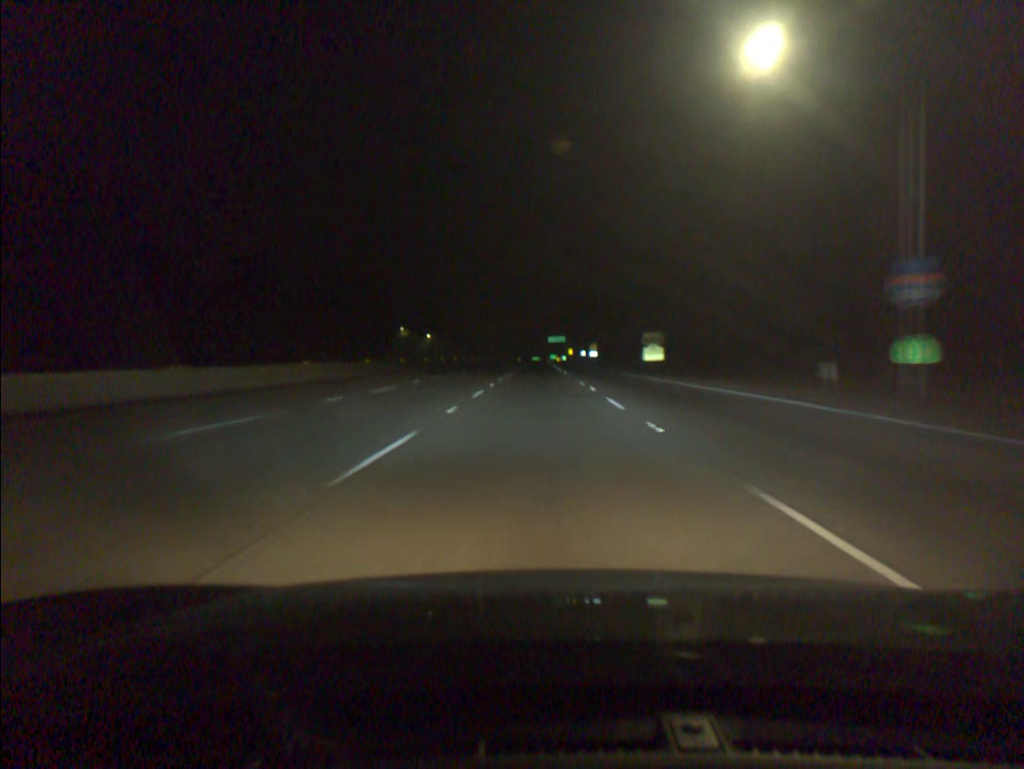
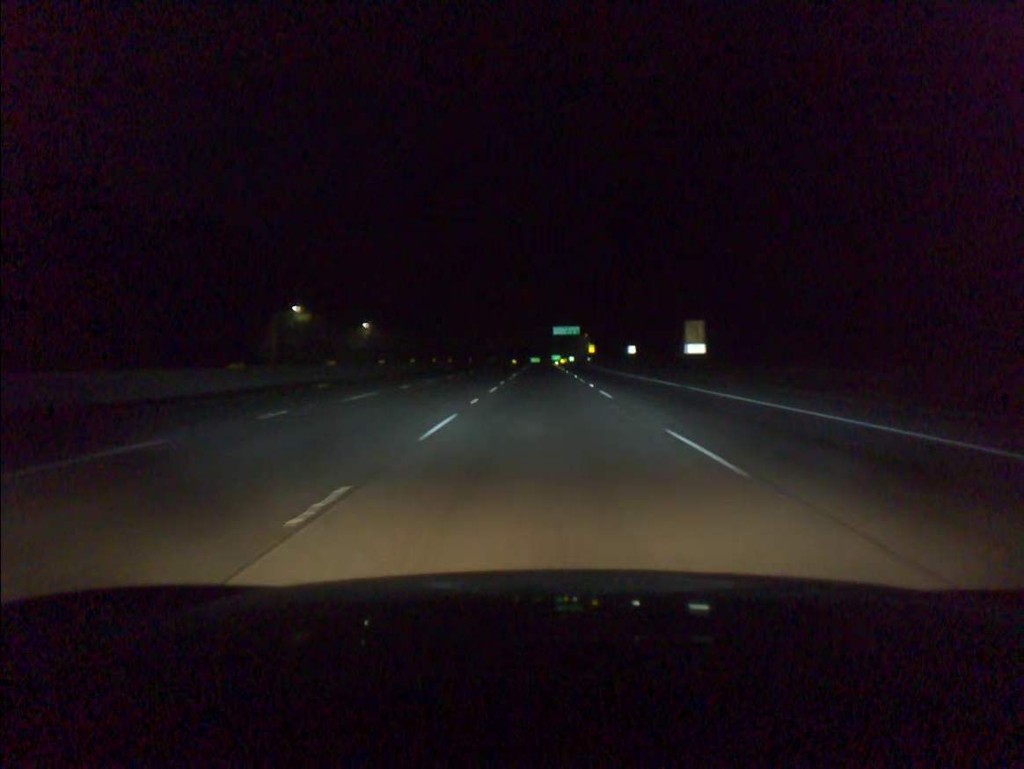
(-0.4, +98.2) m; 0°
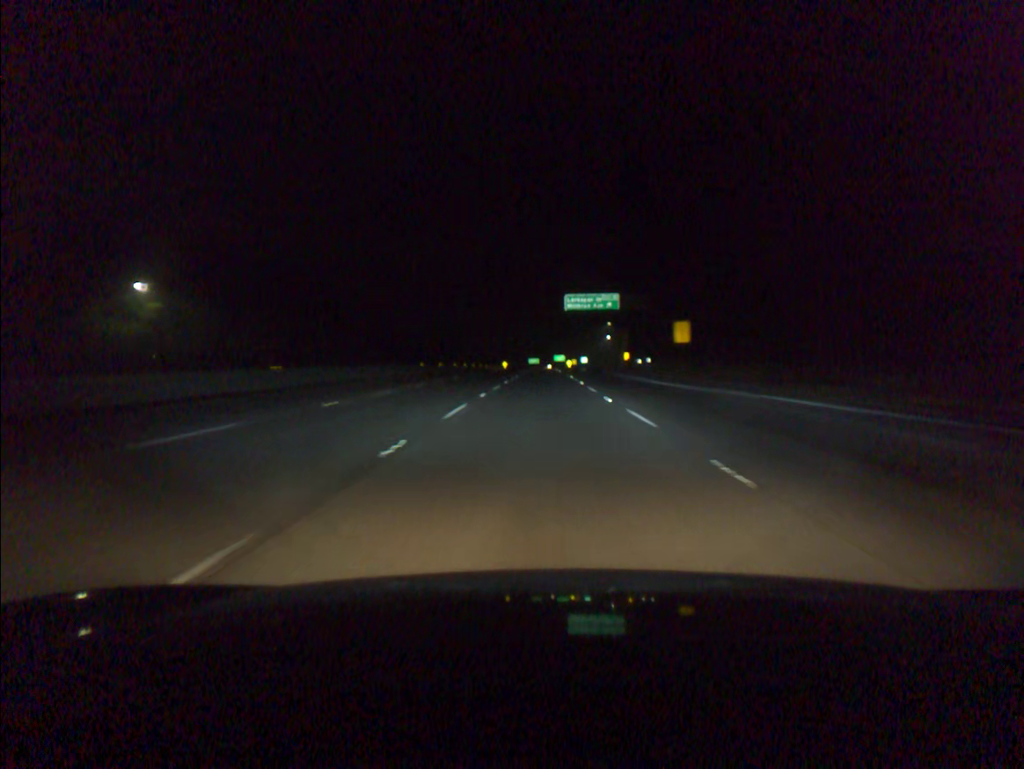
(+0.3, +97.9) m; 0°
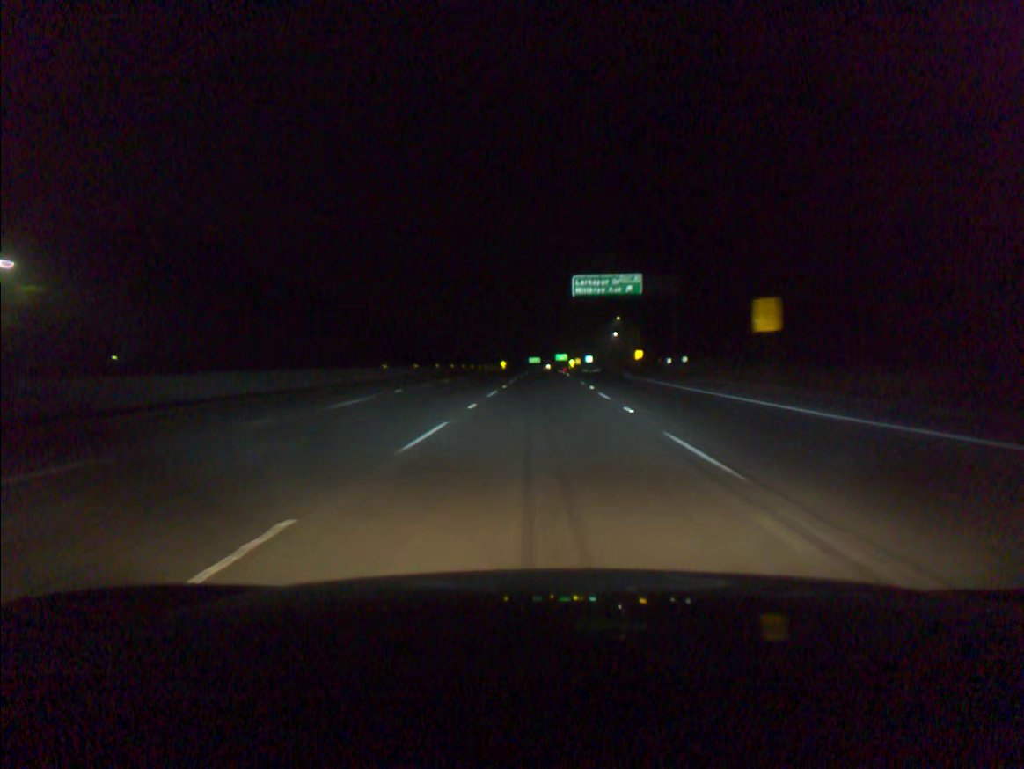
(0.0, +19.6) m; 0°
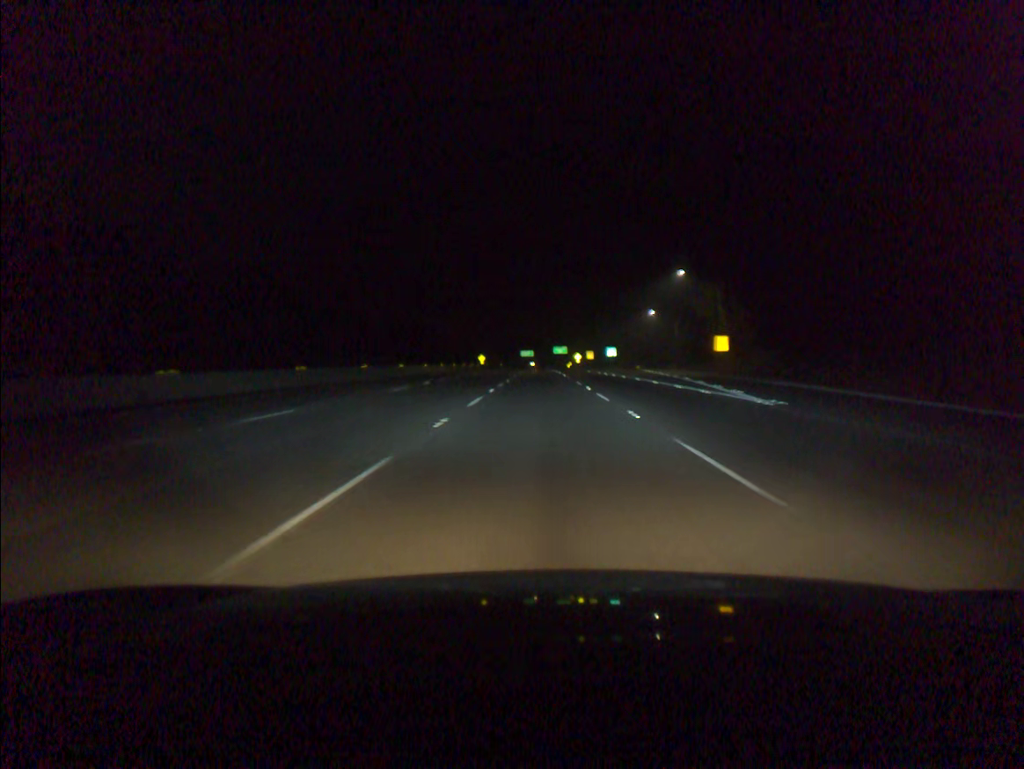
(+0.3, +78.4) m; 0°
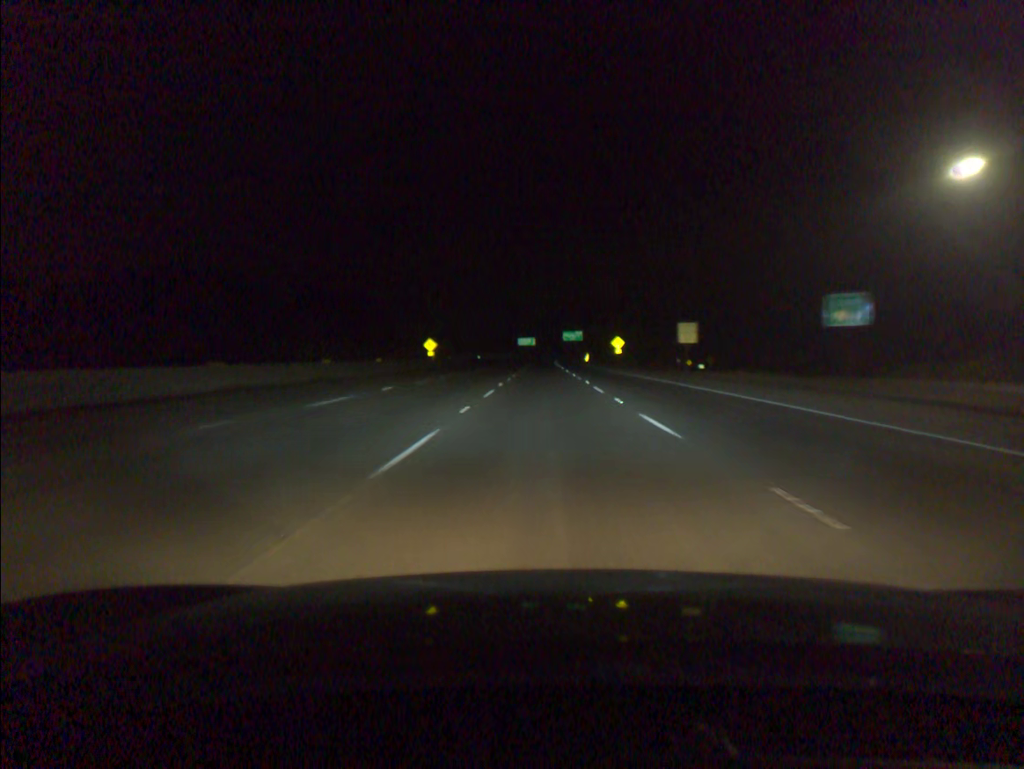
(-0.3, +98.6) m; 0°
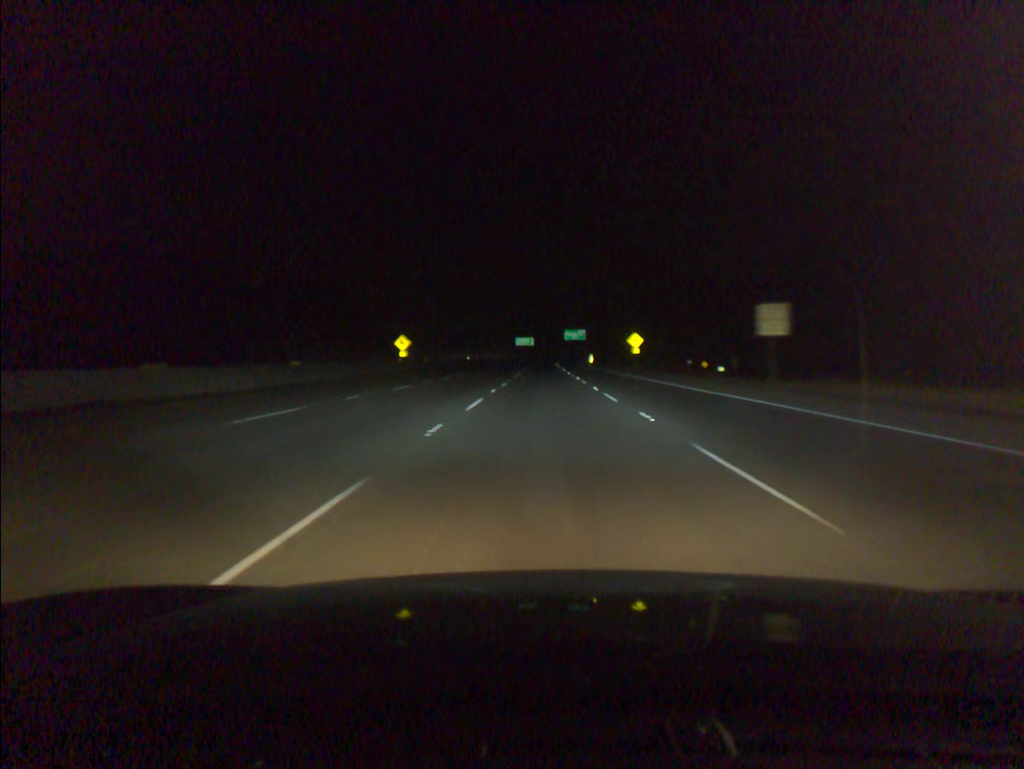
(0.0, +19.8) m; 0°
